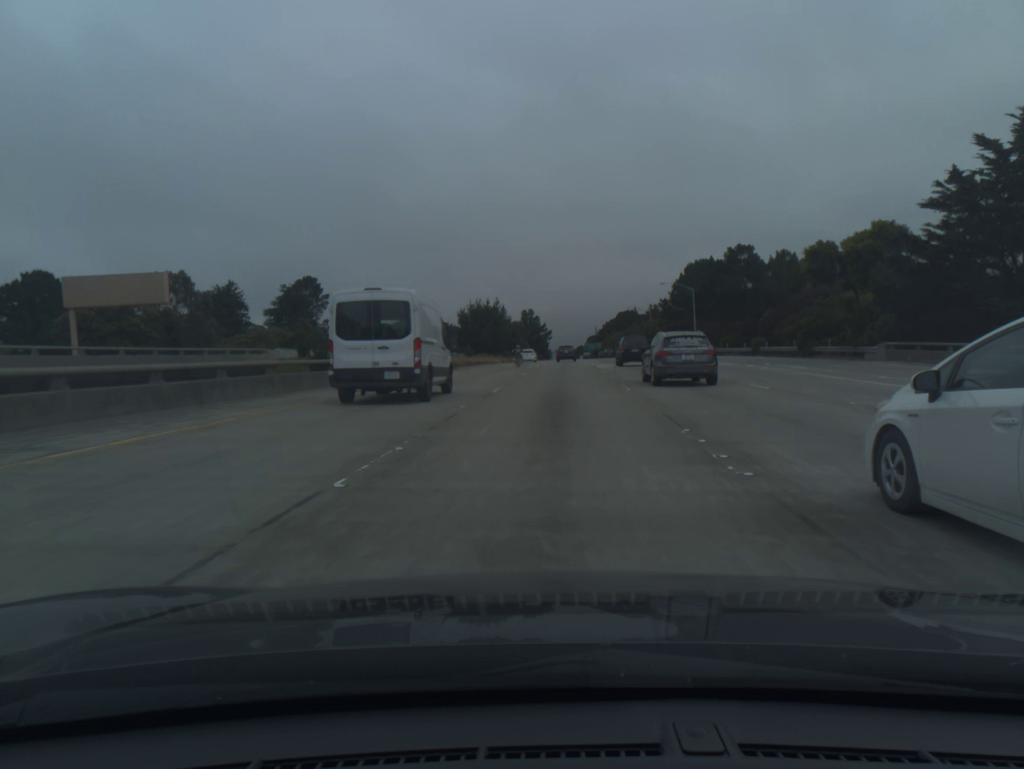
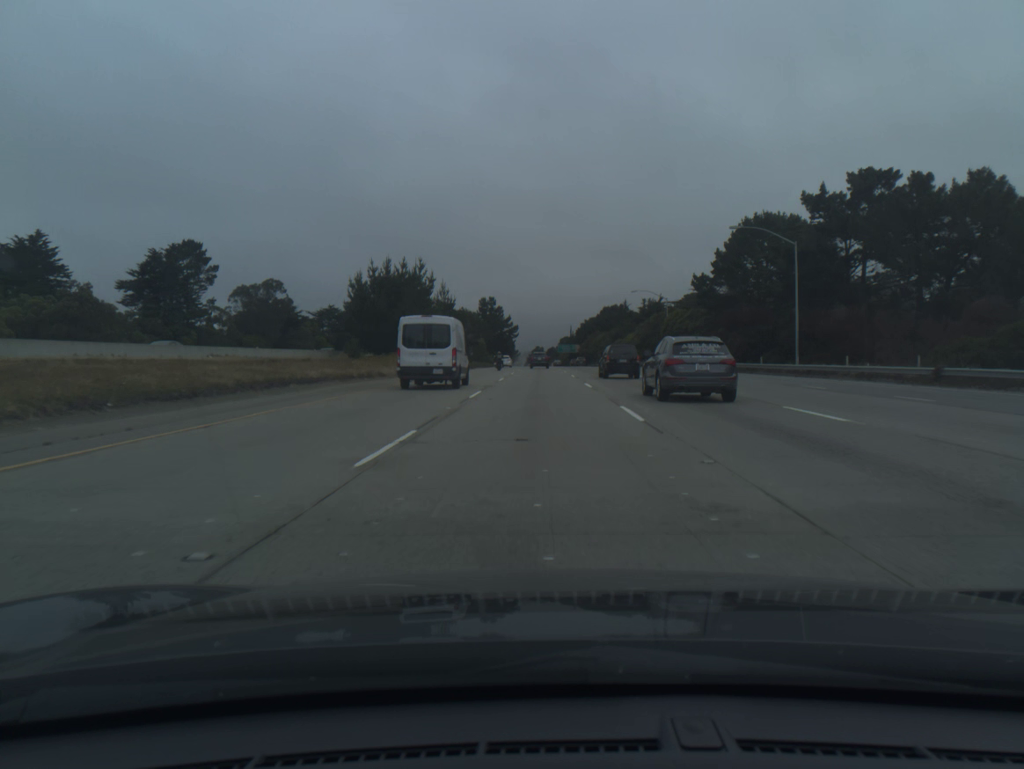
(+1.6, +55.3) m; +2°
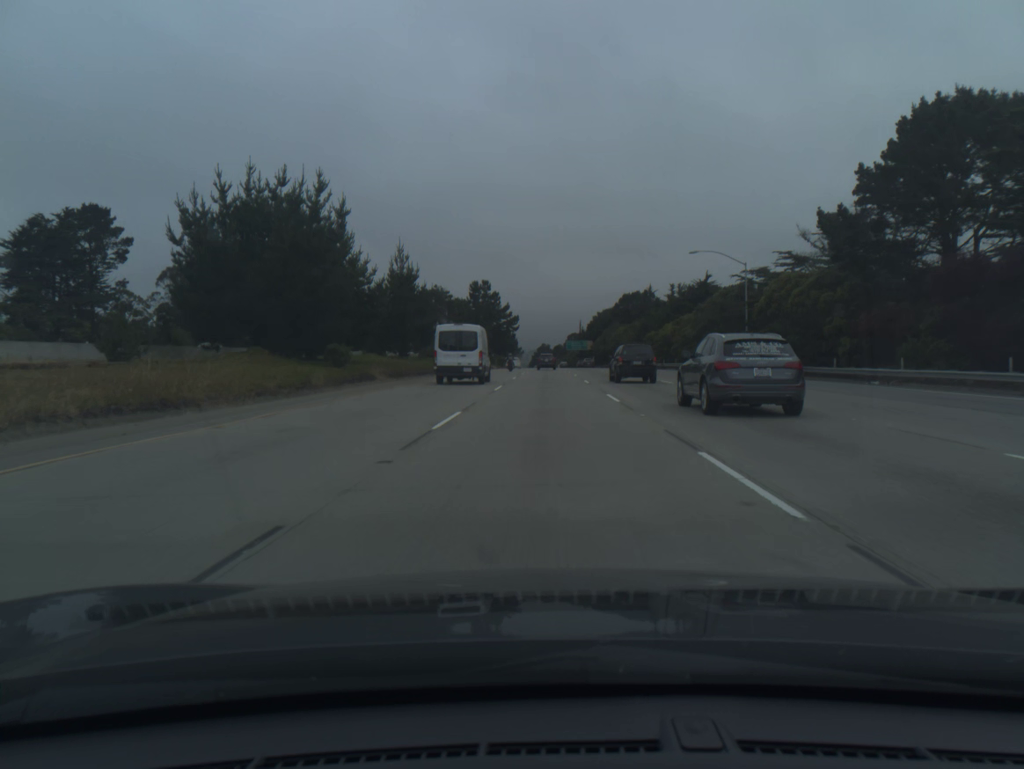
(-0.1, +37.3) m; 0°
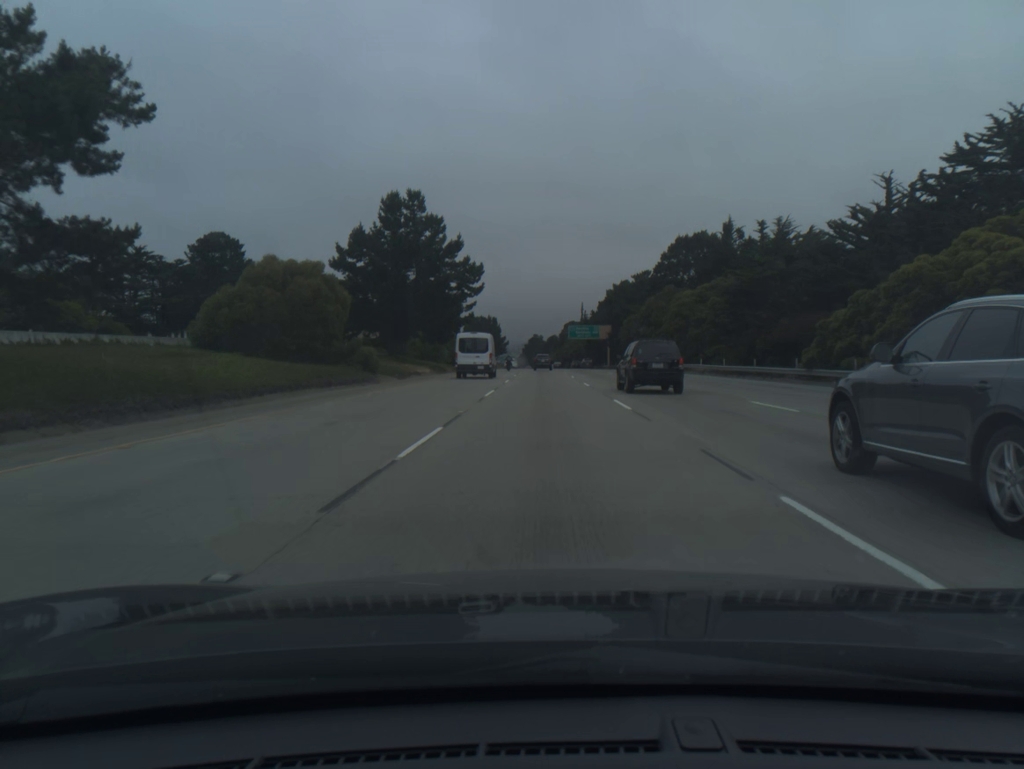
(+0.2, +75.7) m; 0°
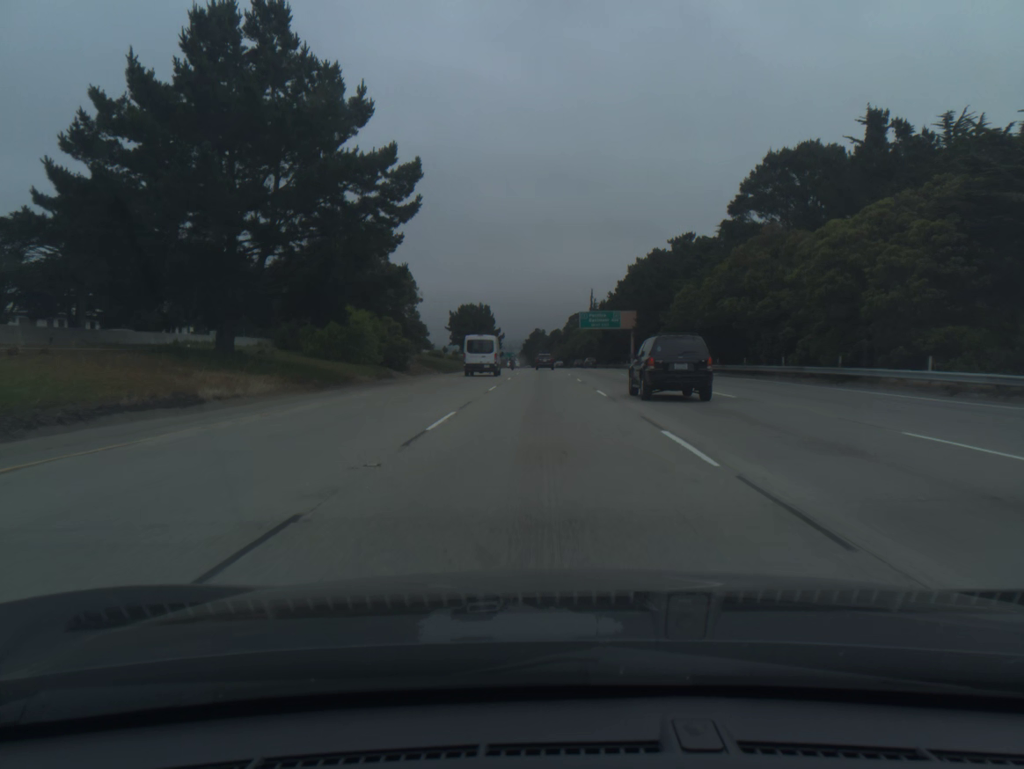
(0.0, +38.4) m; 0°
